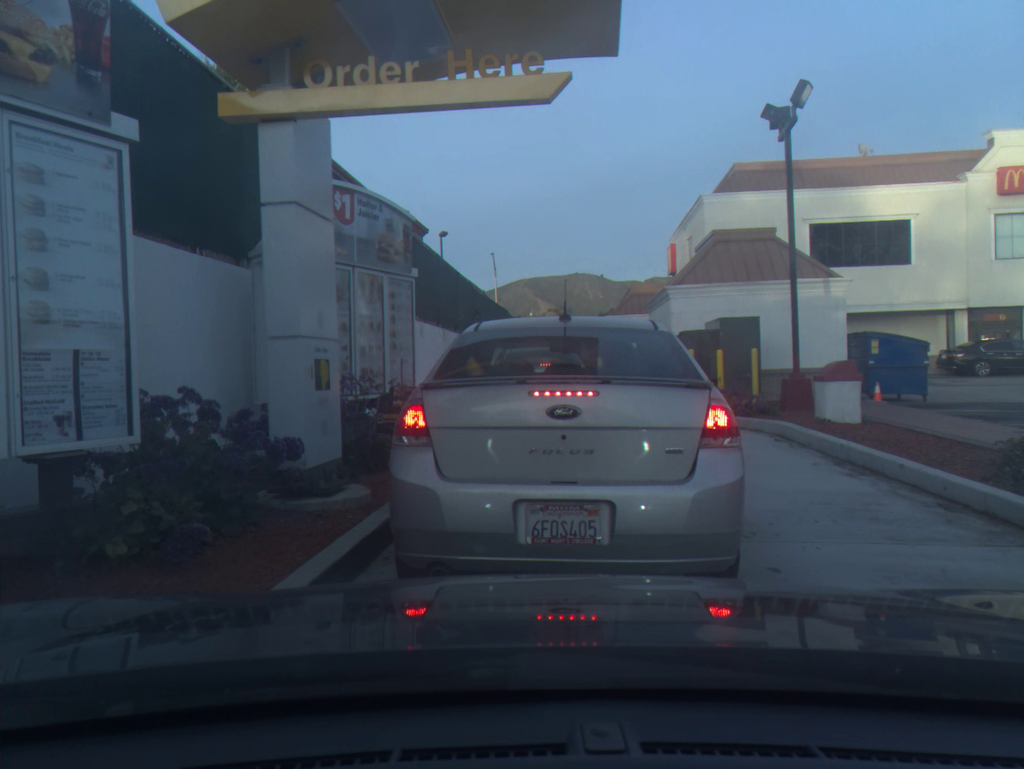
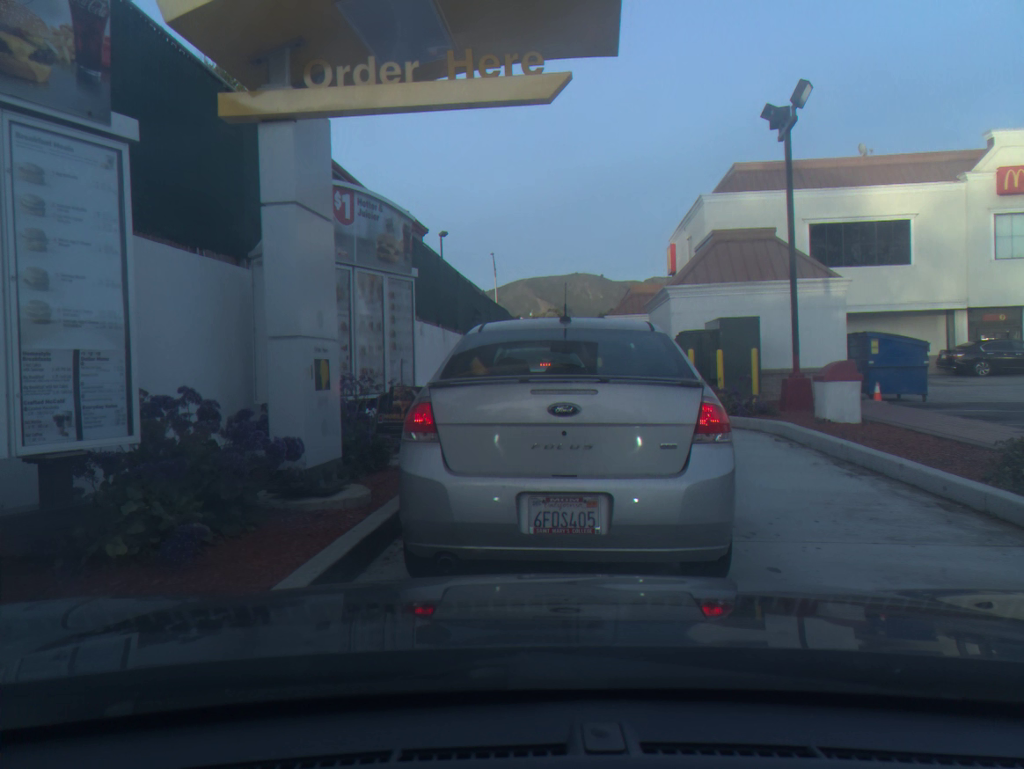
(0.0, 0.0) m; 0°
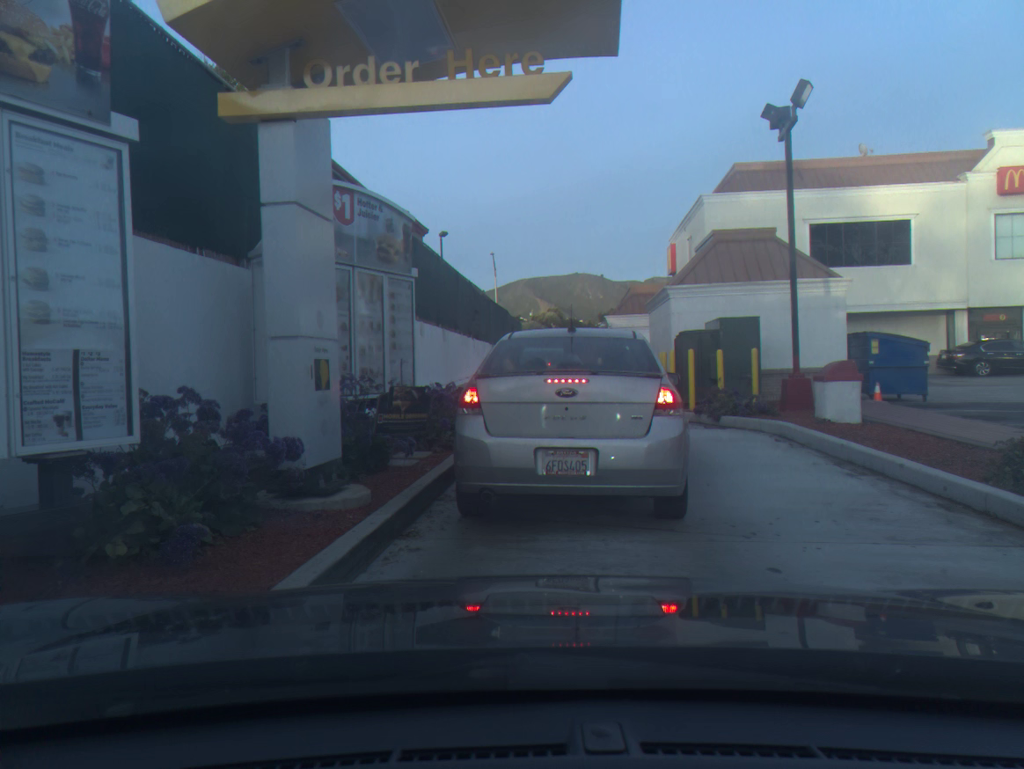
(0.0, 0.0) m; 0°
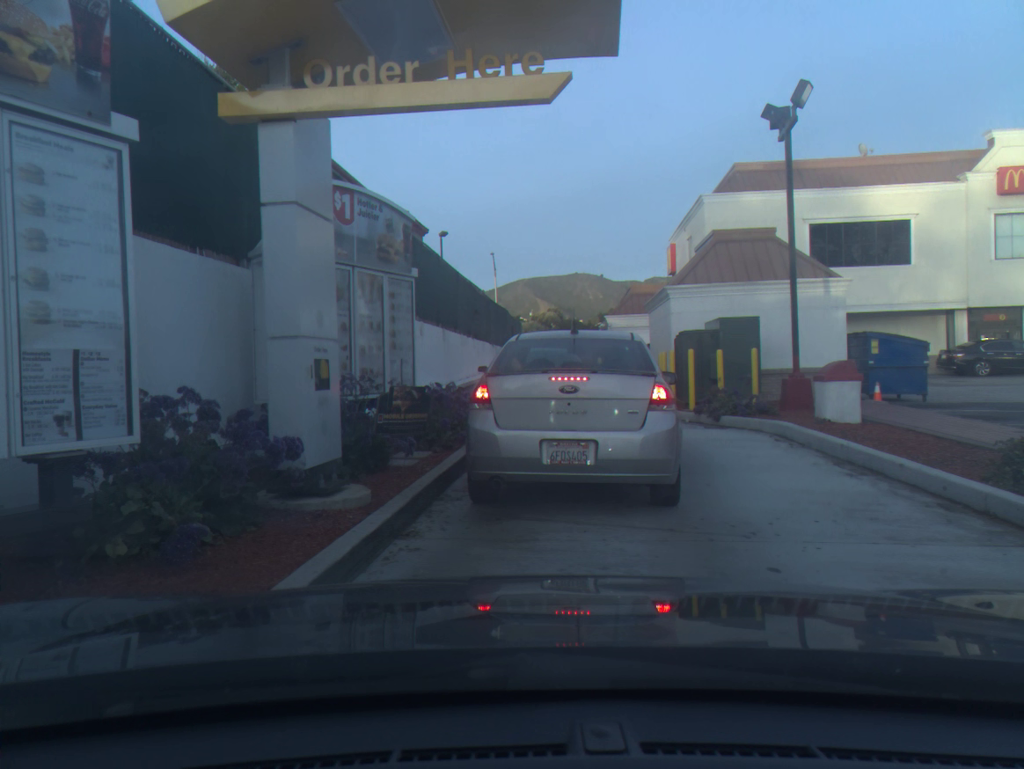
(0.0, 0.0) m; 0°
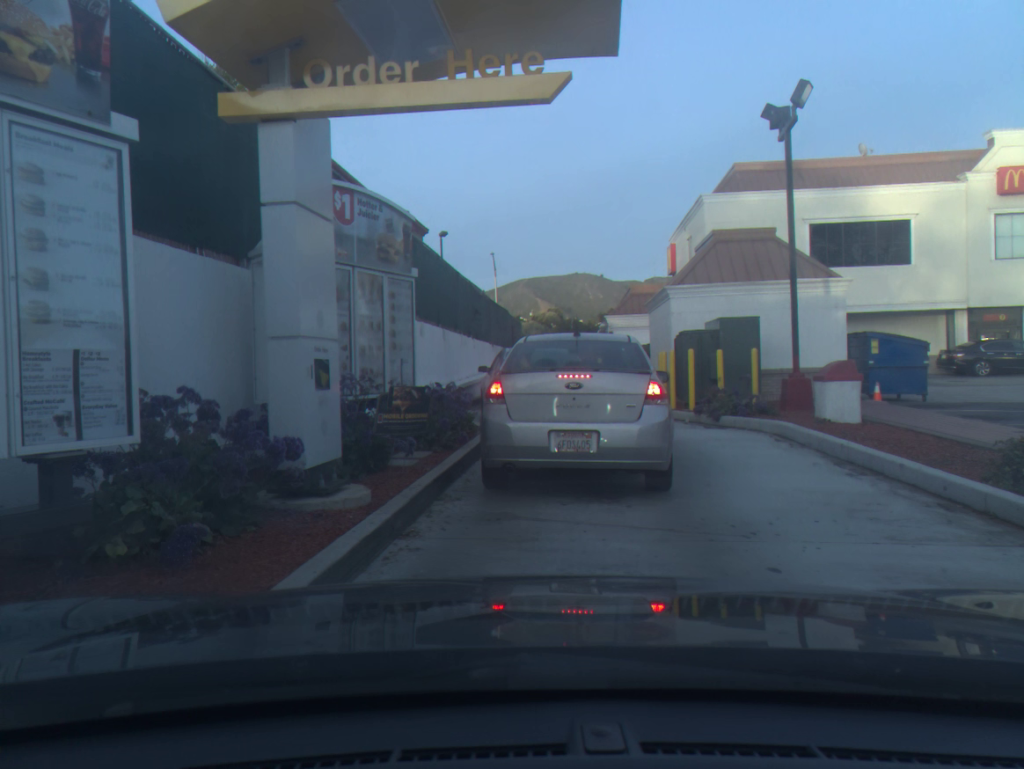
(0.0, 0.0) m; 0°
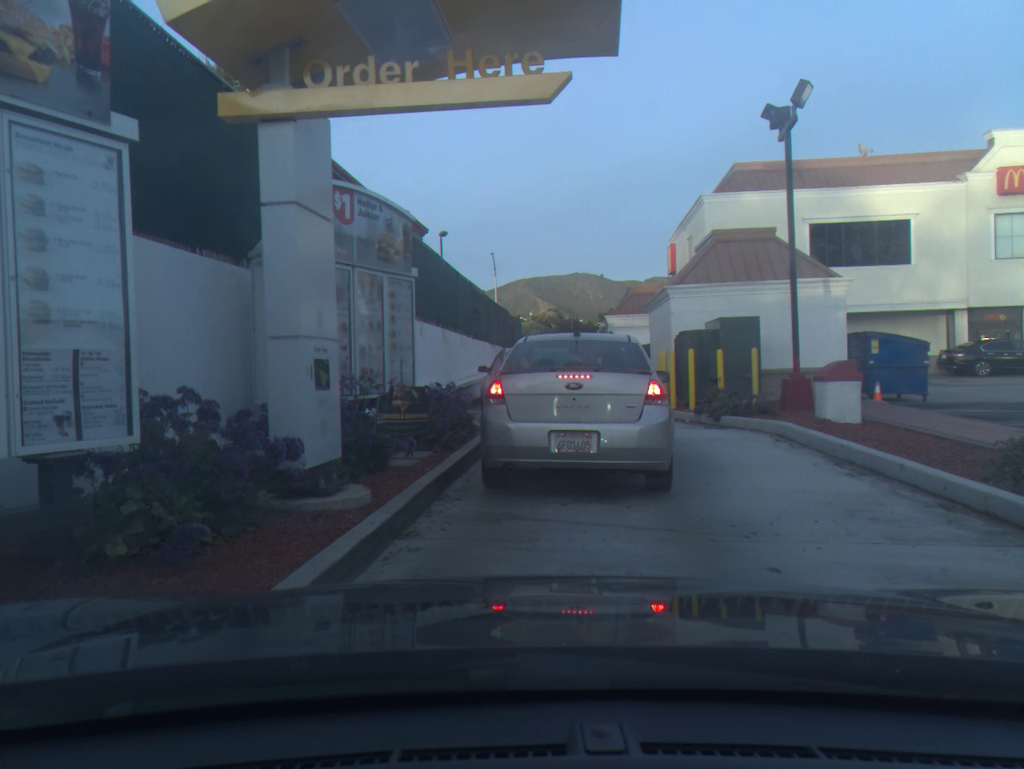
(0.0, 0.0) m; 0°
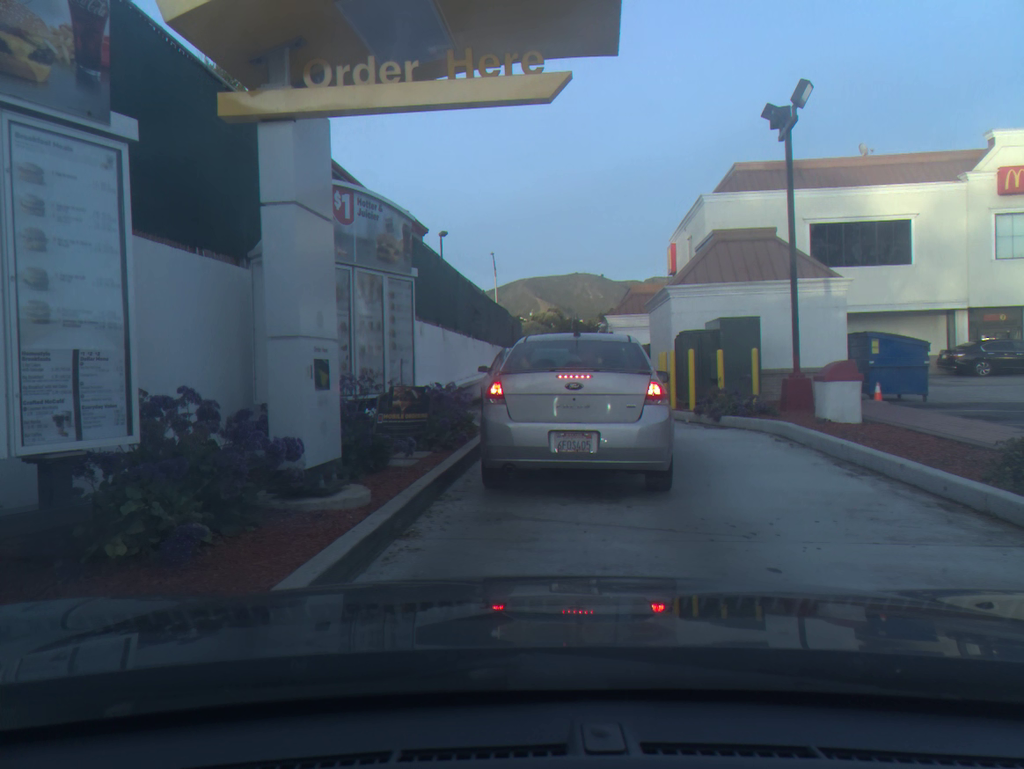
(0.0, 0.0) m; 0°
